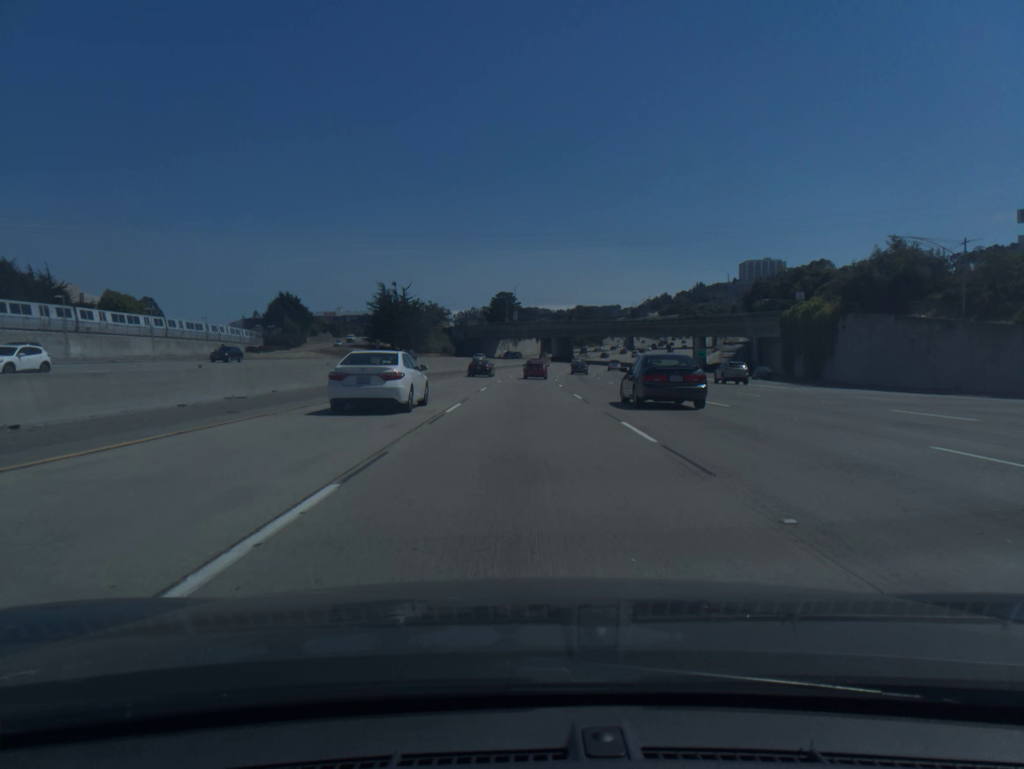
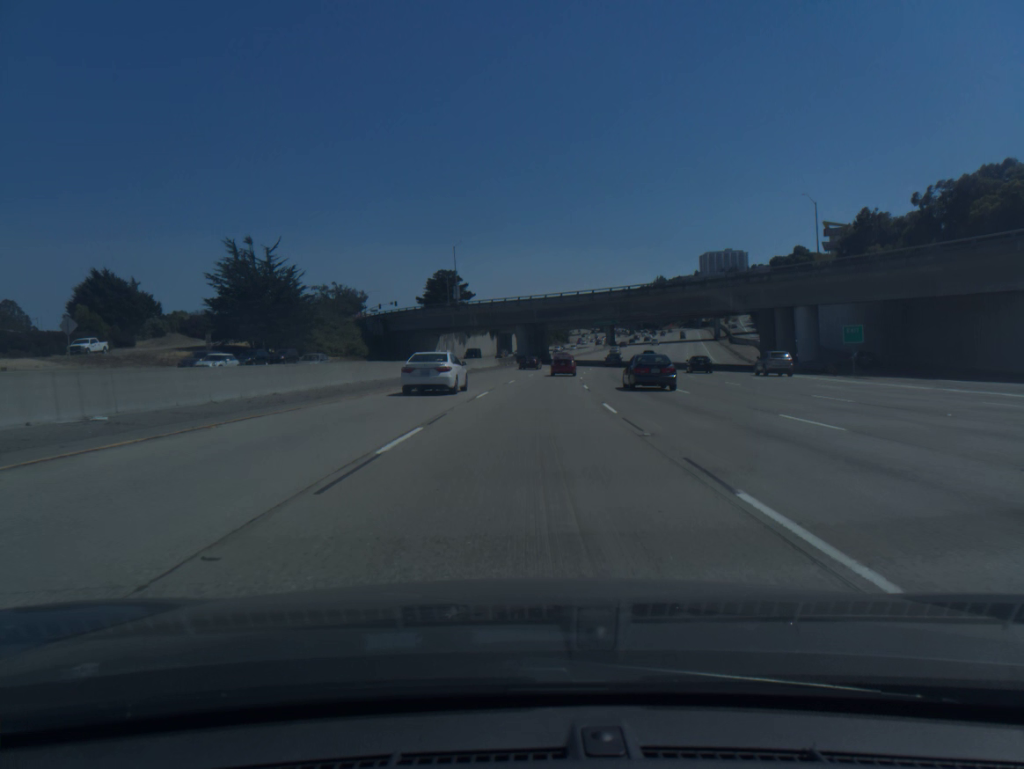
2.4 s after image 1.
(+1.2, +66.8) m; +3°
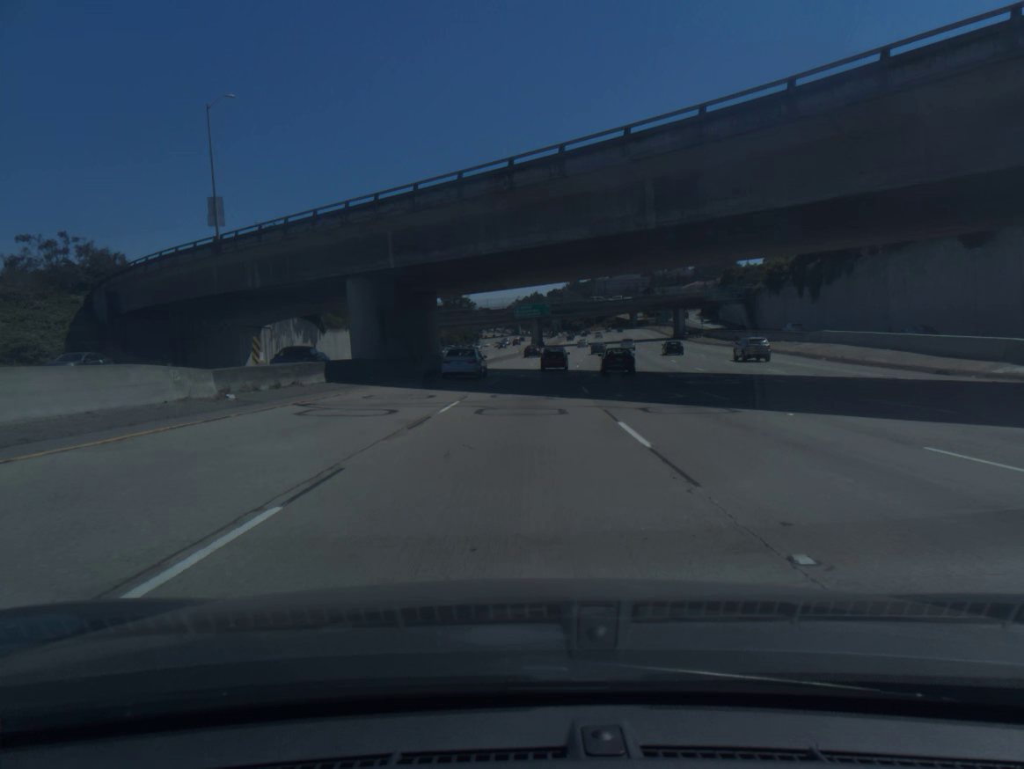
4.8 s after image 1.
(+3.8, +65.7) m; +6°
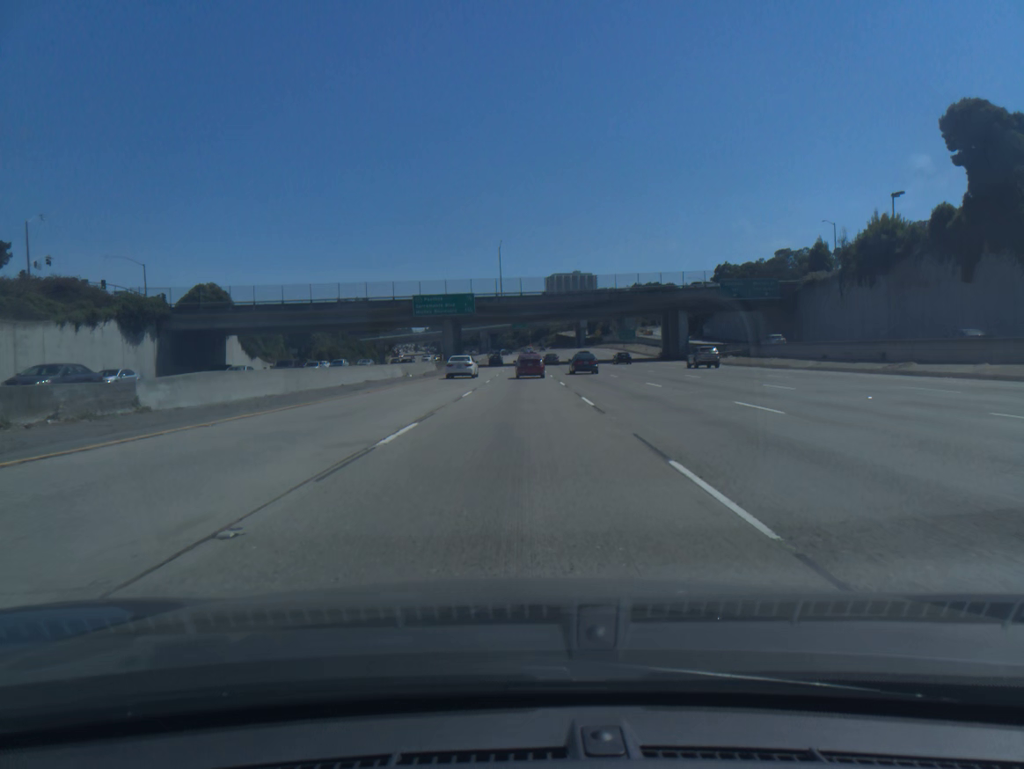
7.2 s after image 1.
(+3.2, +64.0) m; +5°
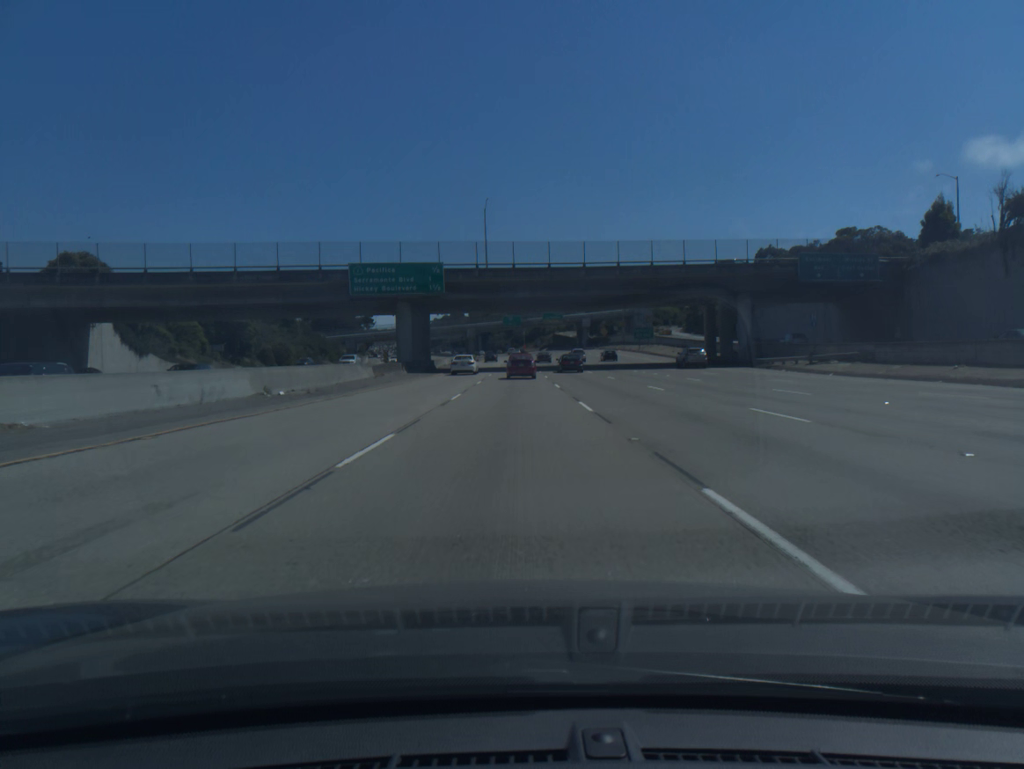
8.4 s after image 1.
(+0.3, +31.1) m; +1°
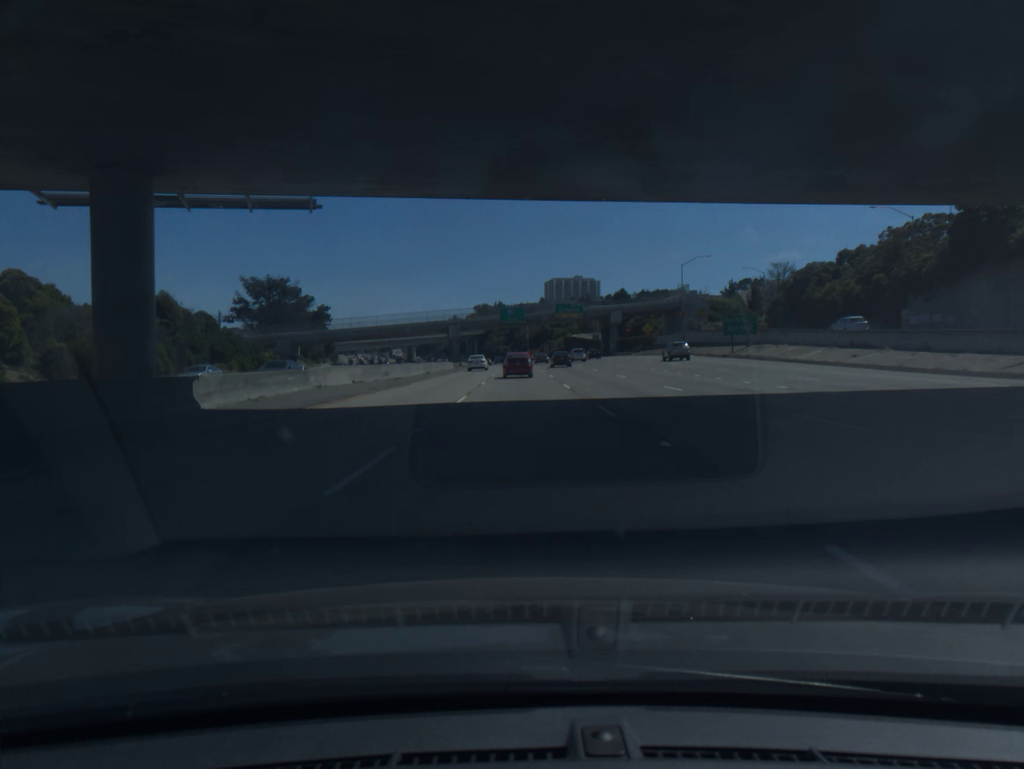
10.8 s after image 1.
(-0.3, +60.6) m; 0°
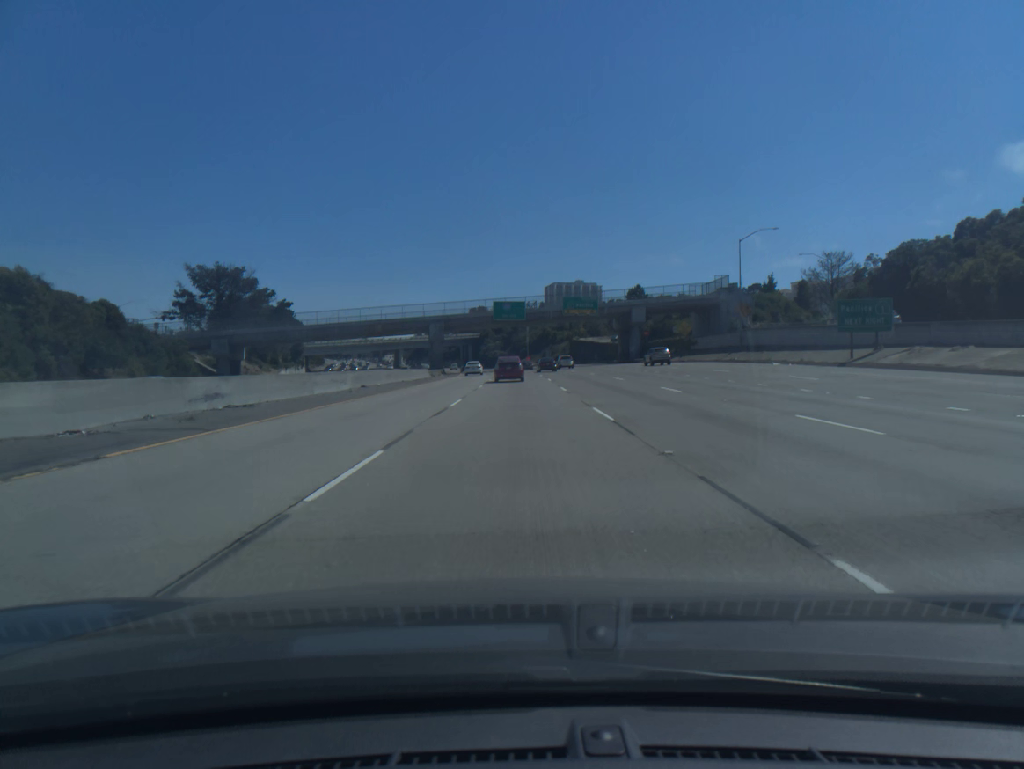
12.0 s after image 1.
(+0.1, +29.5) m; 0°
